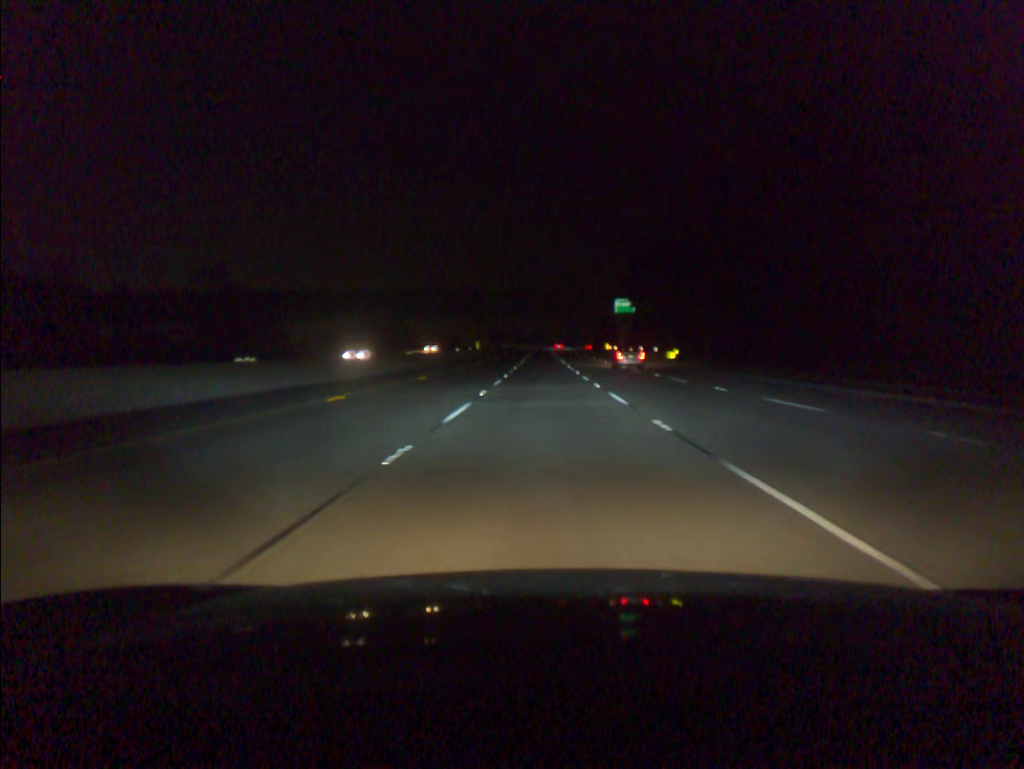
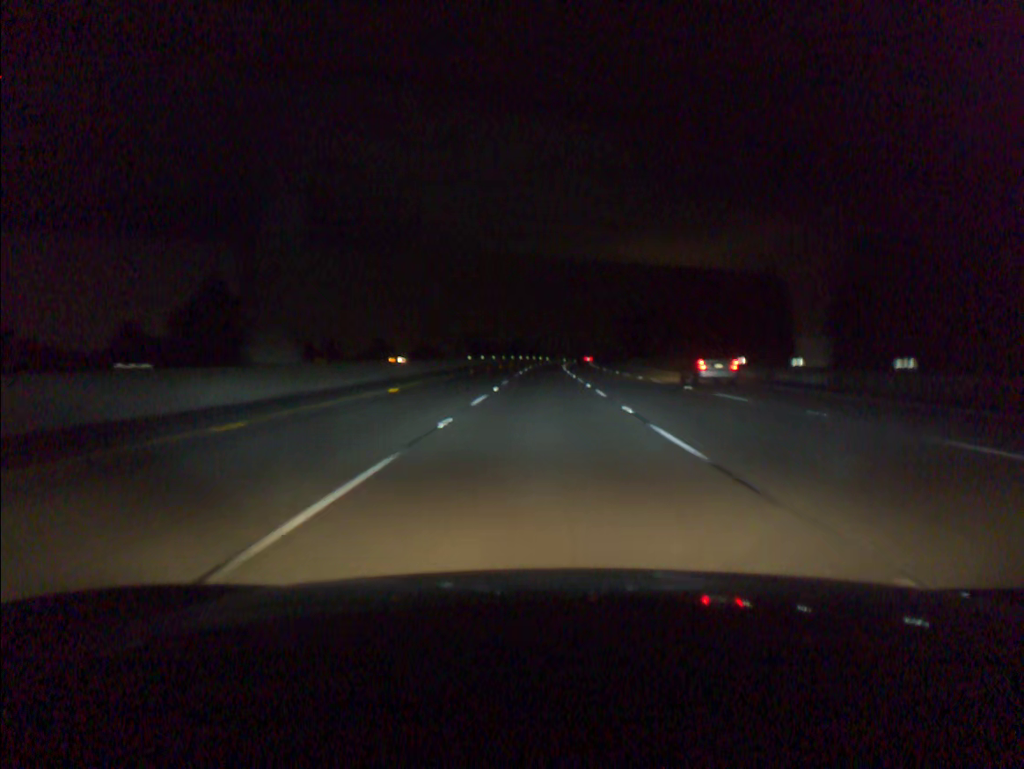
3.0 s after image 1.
(+0.1, +94.3) m; 0°
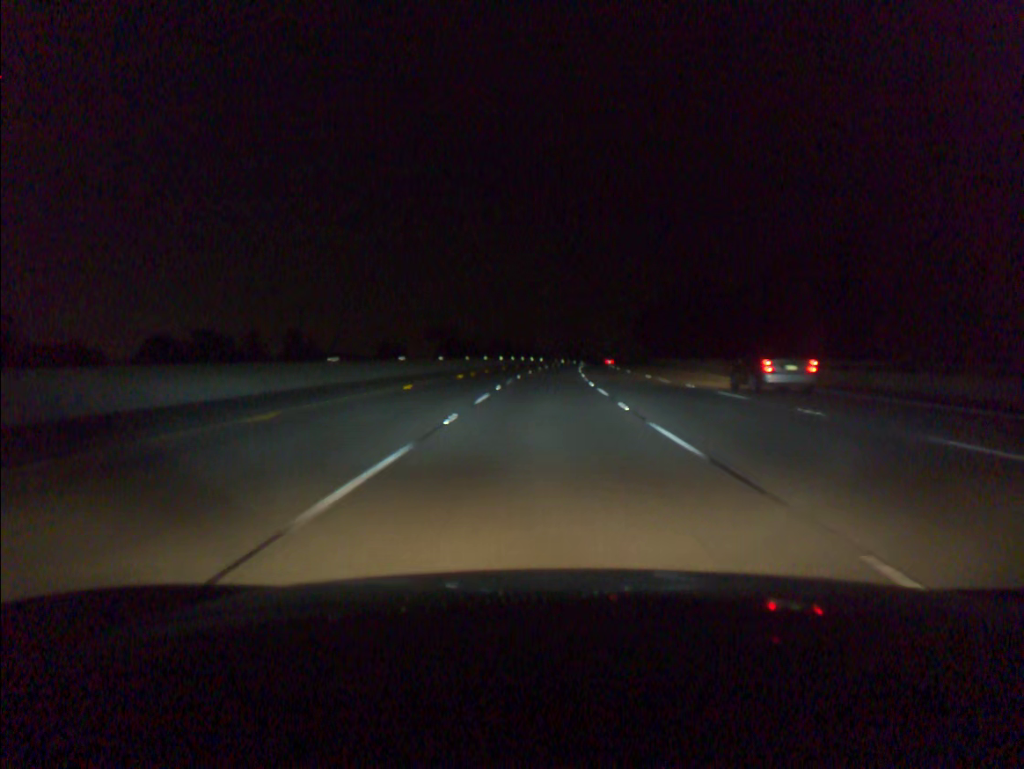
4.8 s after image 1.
(+0.2, +56.5) m; +1°
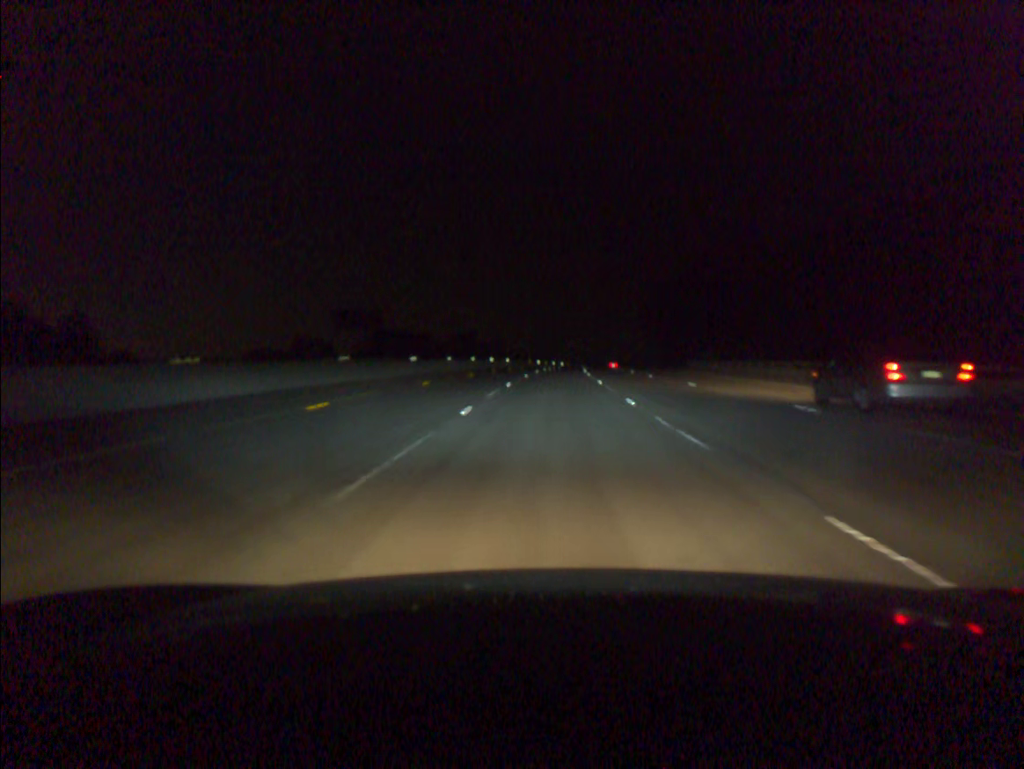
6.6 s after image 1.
(+0.8, +56.8) m; +2°
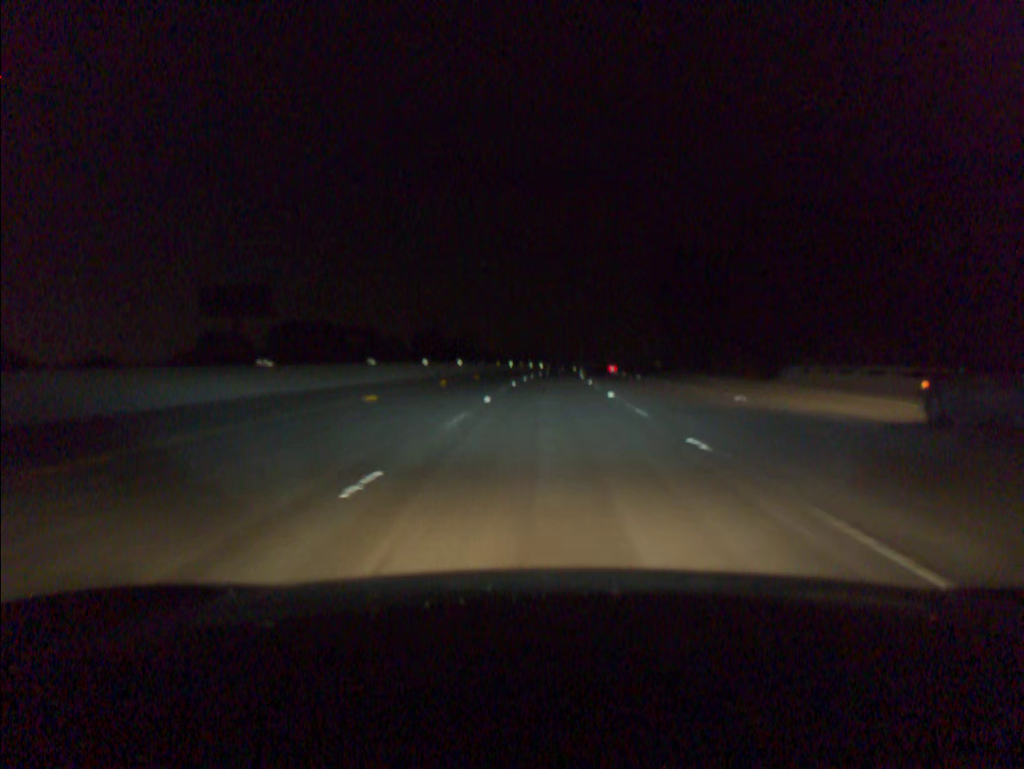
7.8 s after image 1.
(+0.6, +38.1) m; +2°
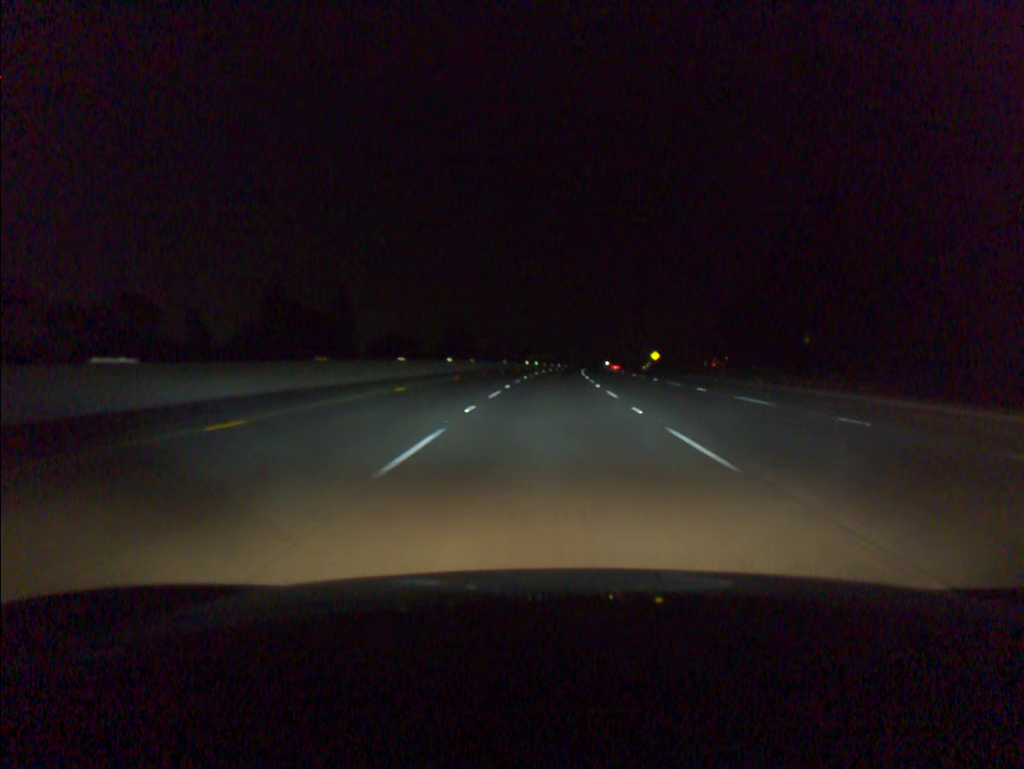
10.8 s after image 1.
(+3.1, +95.7) m; +4°
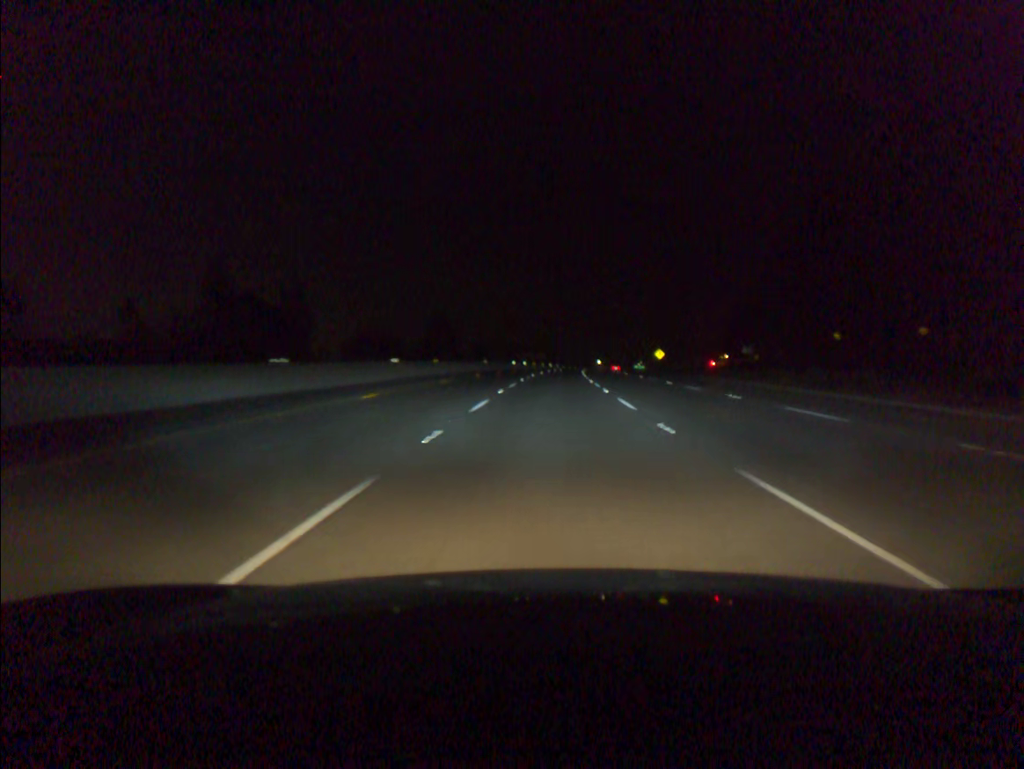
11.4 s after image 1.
(+0.1, +19.2) m; +1°
